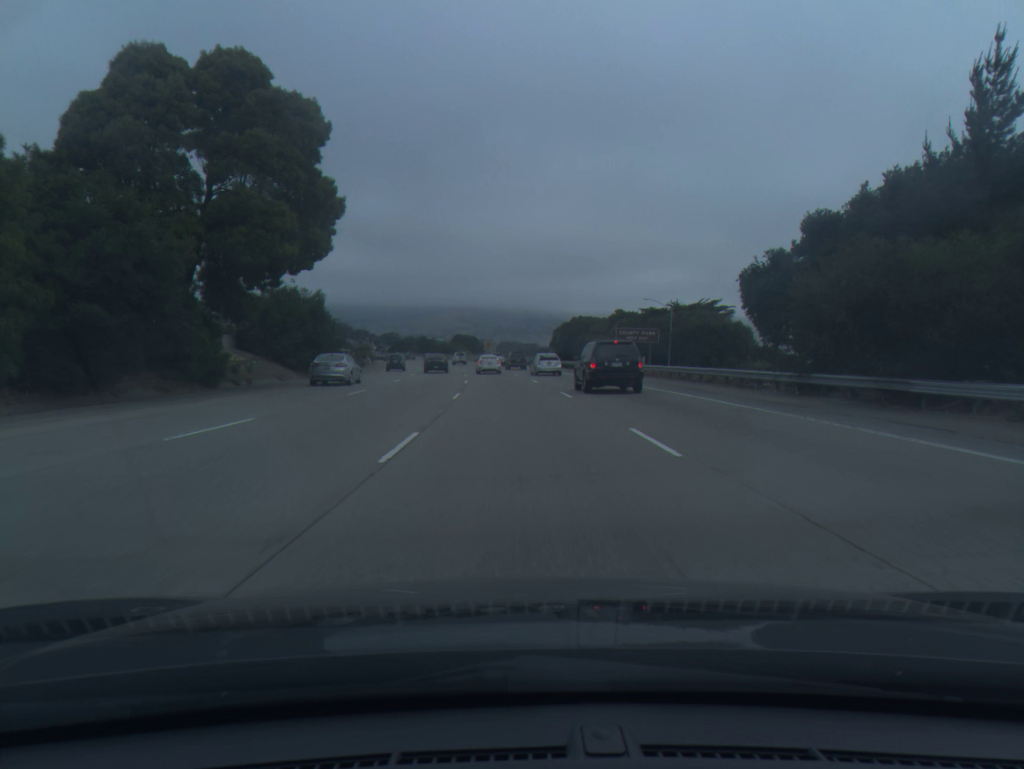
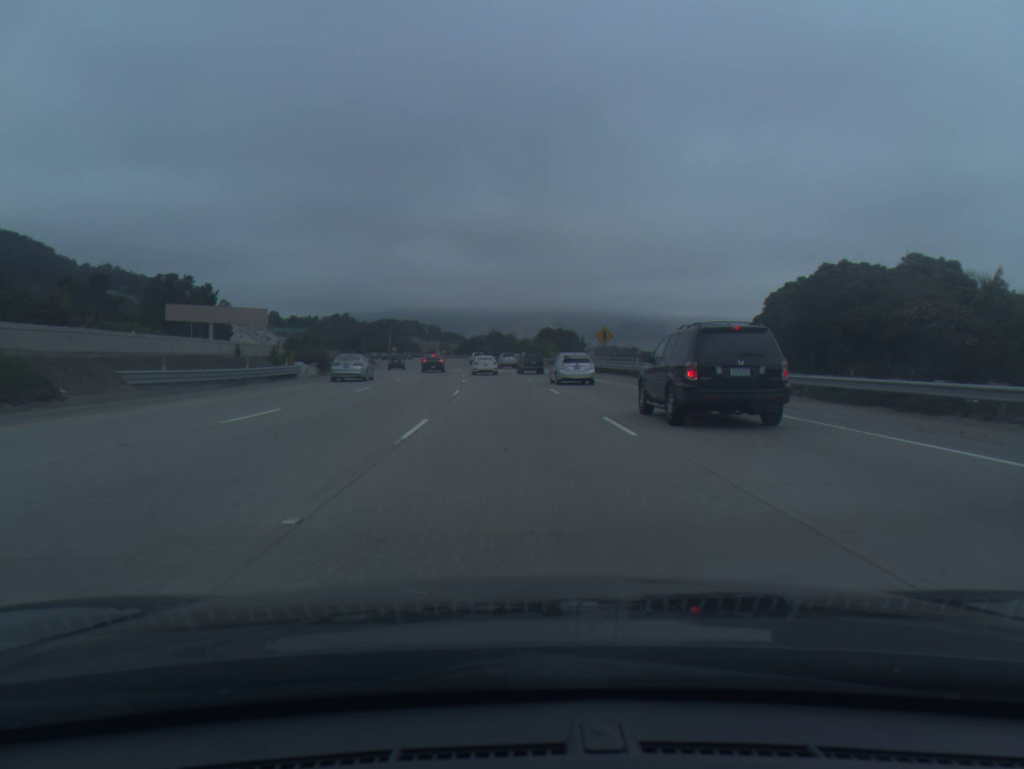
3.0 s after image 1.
(-5.0, +85.4) m; -7°
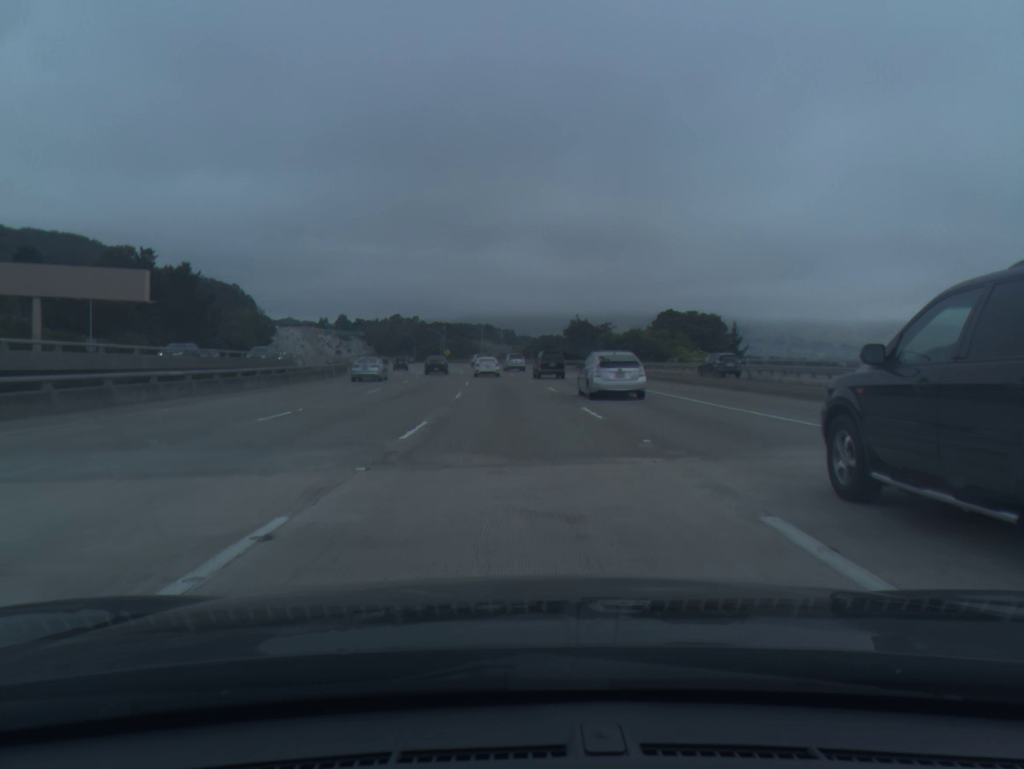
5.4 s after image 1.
(-3.0, +67.5) m; -6°
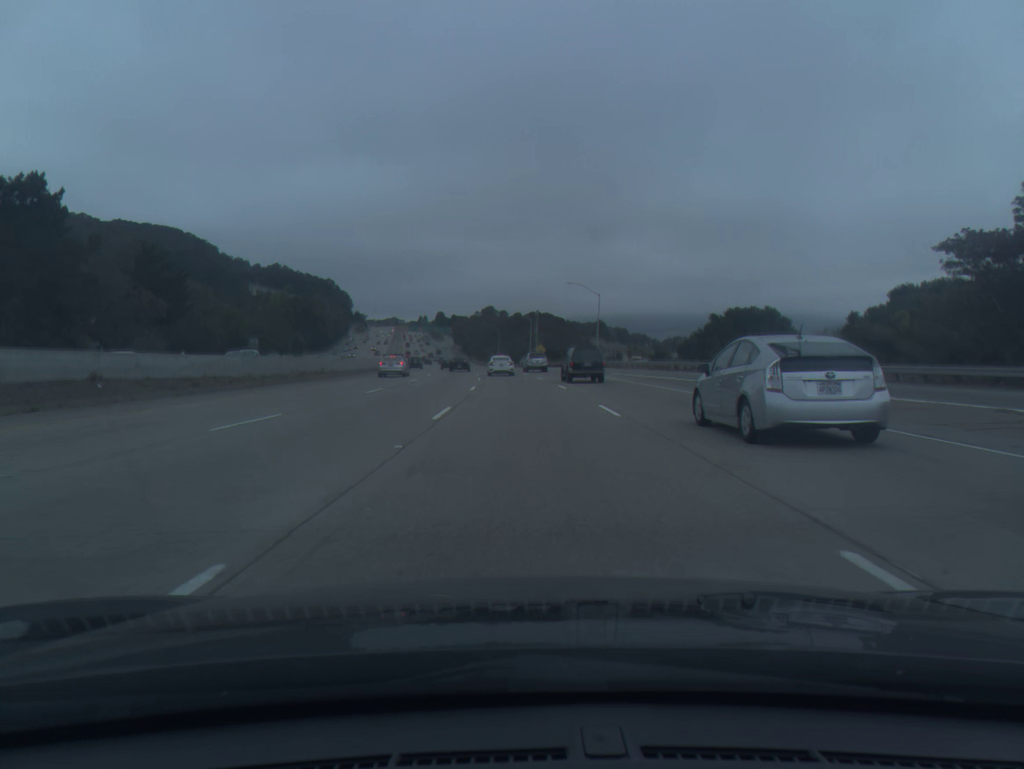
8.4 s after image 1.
(-4.8, +83.4) m; -8°
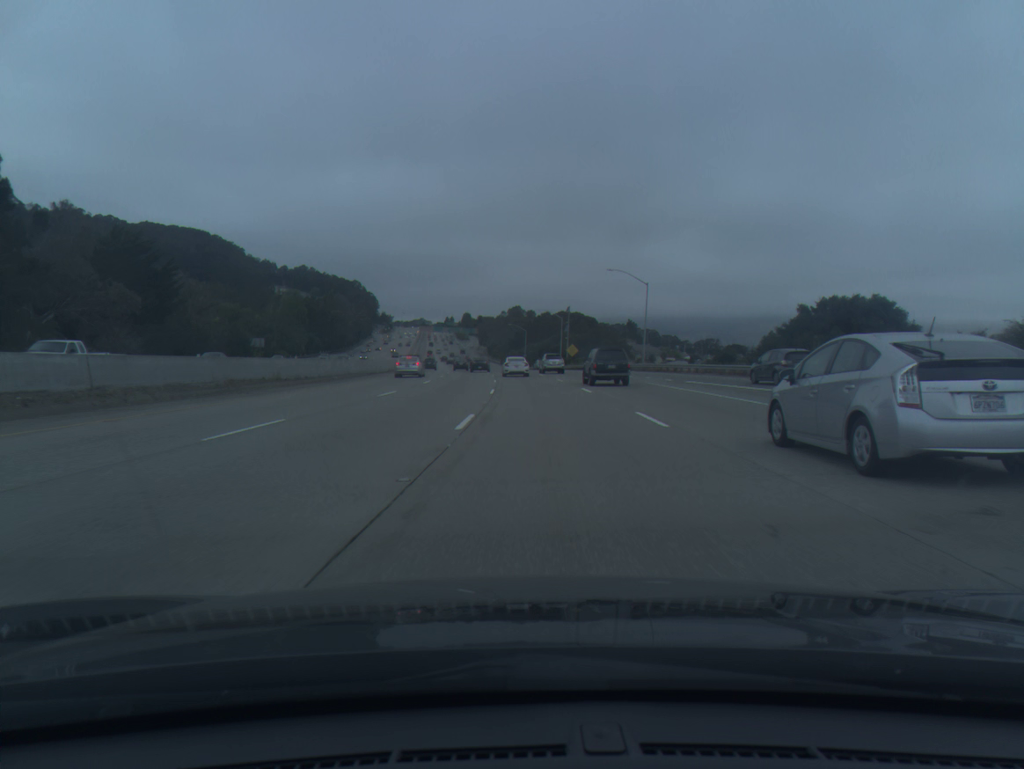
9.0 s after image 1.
(-0.3, +16.7) m; -2°
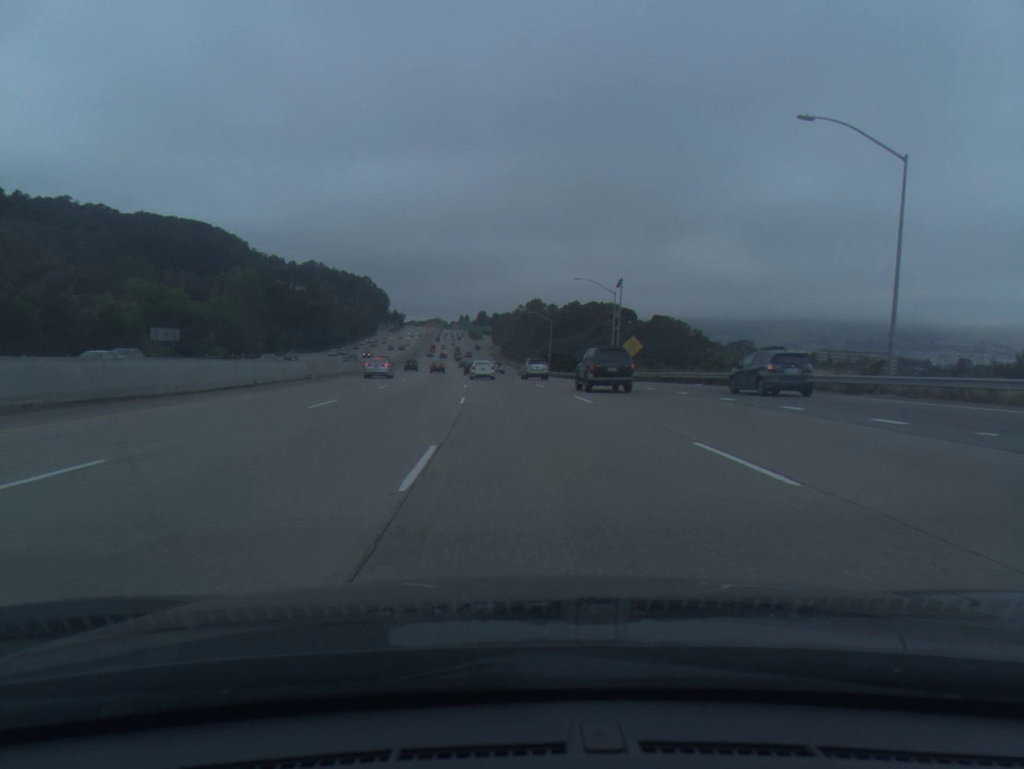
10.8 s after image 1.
(-0.7, +50.1) m; -1°
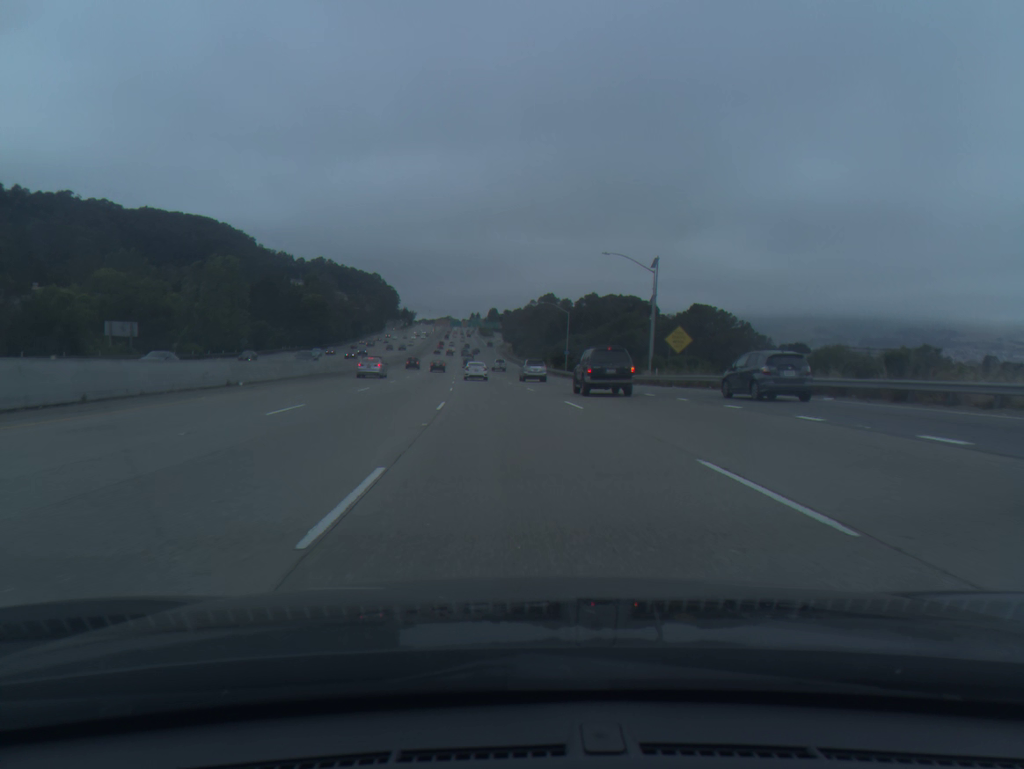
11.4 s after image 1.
(-0.1, +16.8) m; -1°
